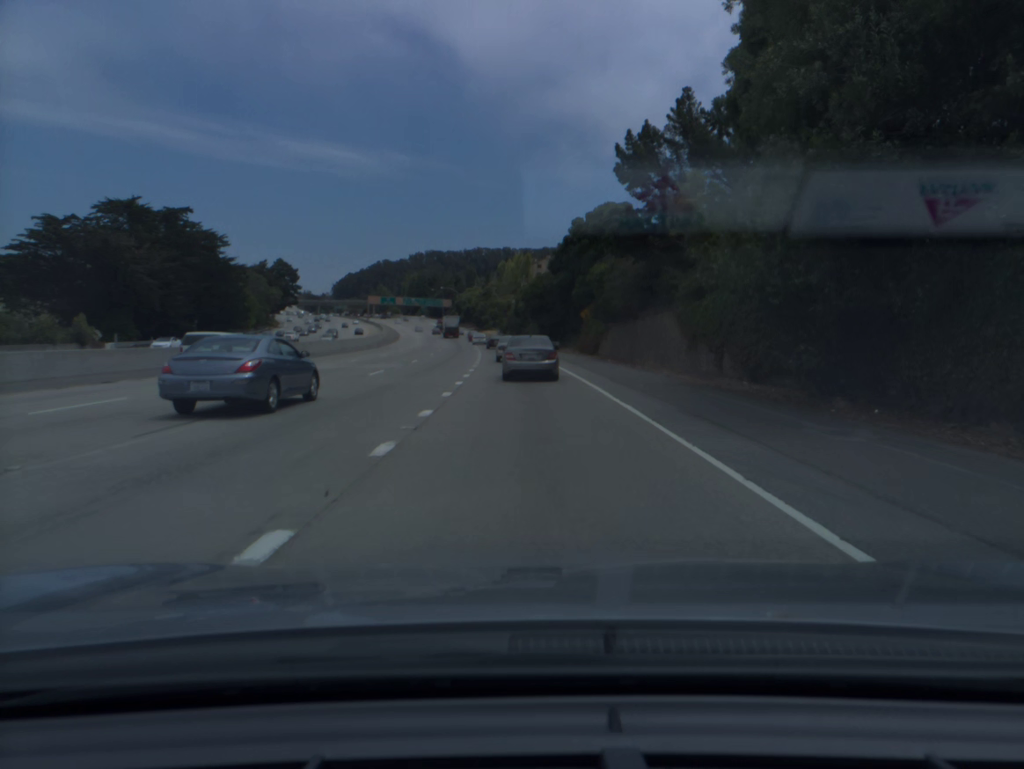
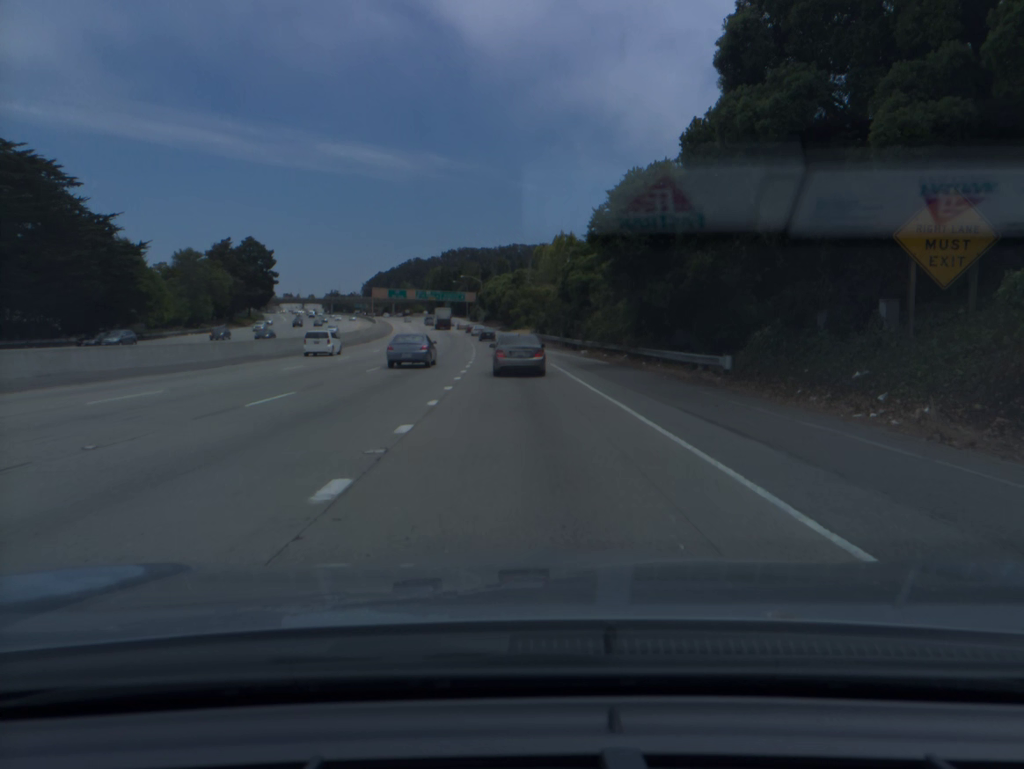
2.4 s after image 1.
(-1.3, +56.4) m; -3°
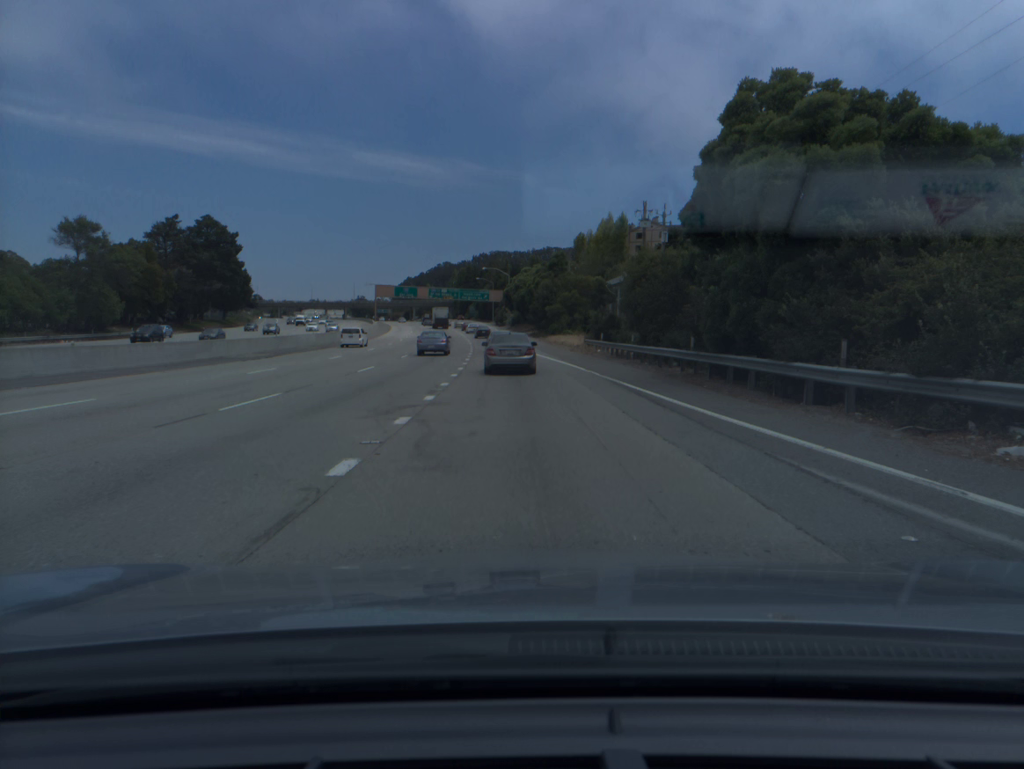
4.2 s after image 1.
(-0.9, +43.7) m; -2°
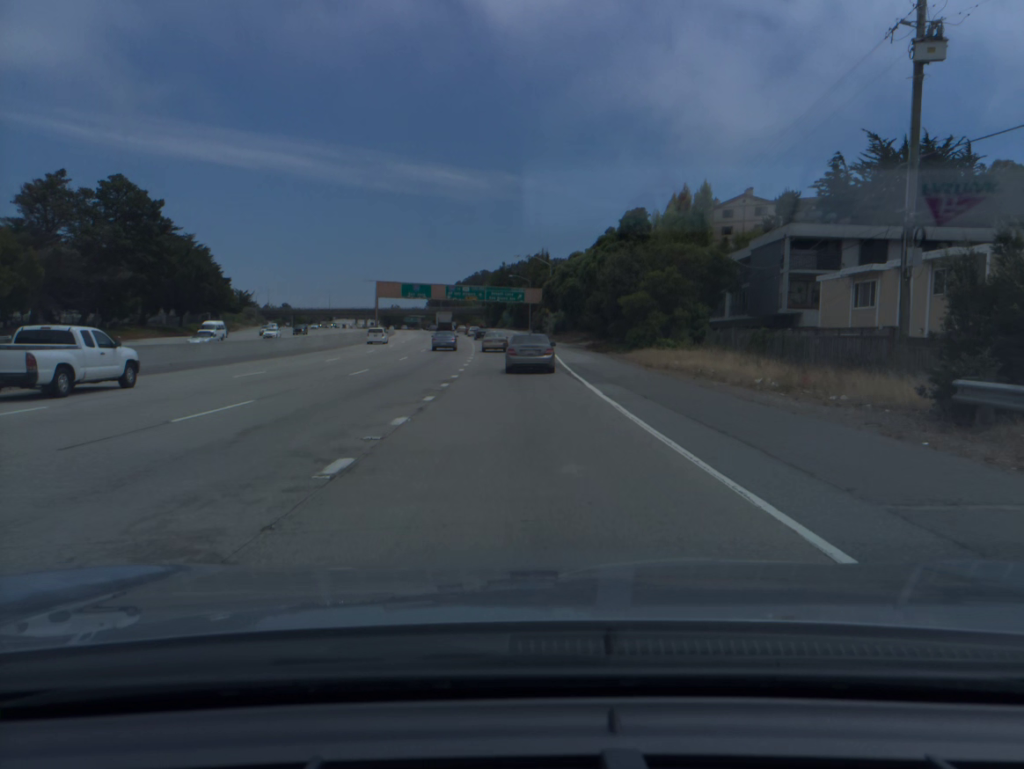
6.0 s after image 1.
(-1.0, +44.9) m; -3°
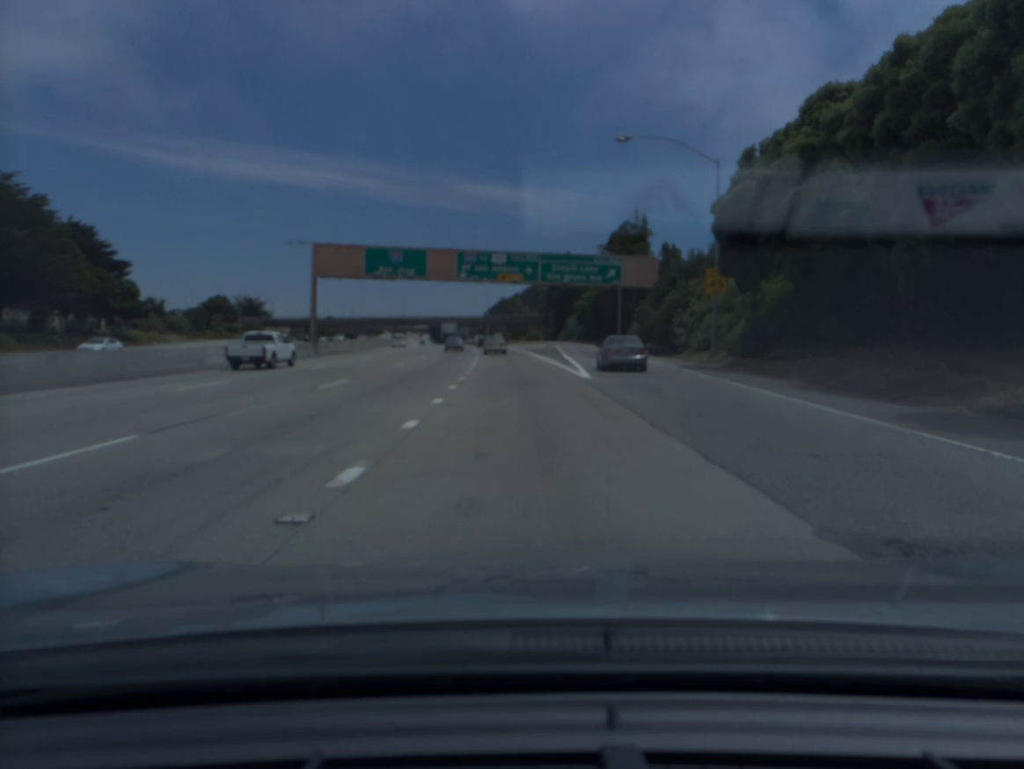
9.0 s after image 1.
(-3.1, +76.9) m; -4°
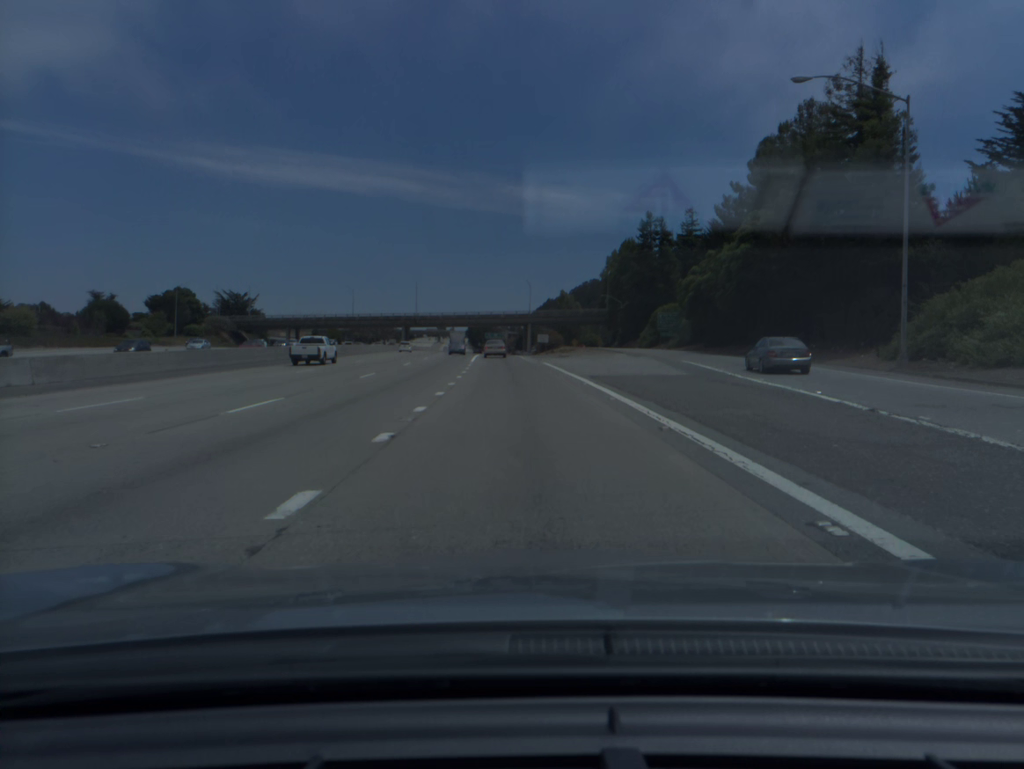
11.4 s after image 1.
(-1.7, +63.8) m; -3°
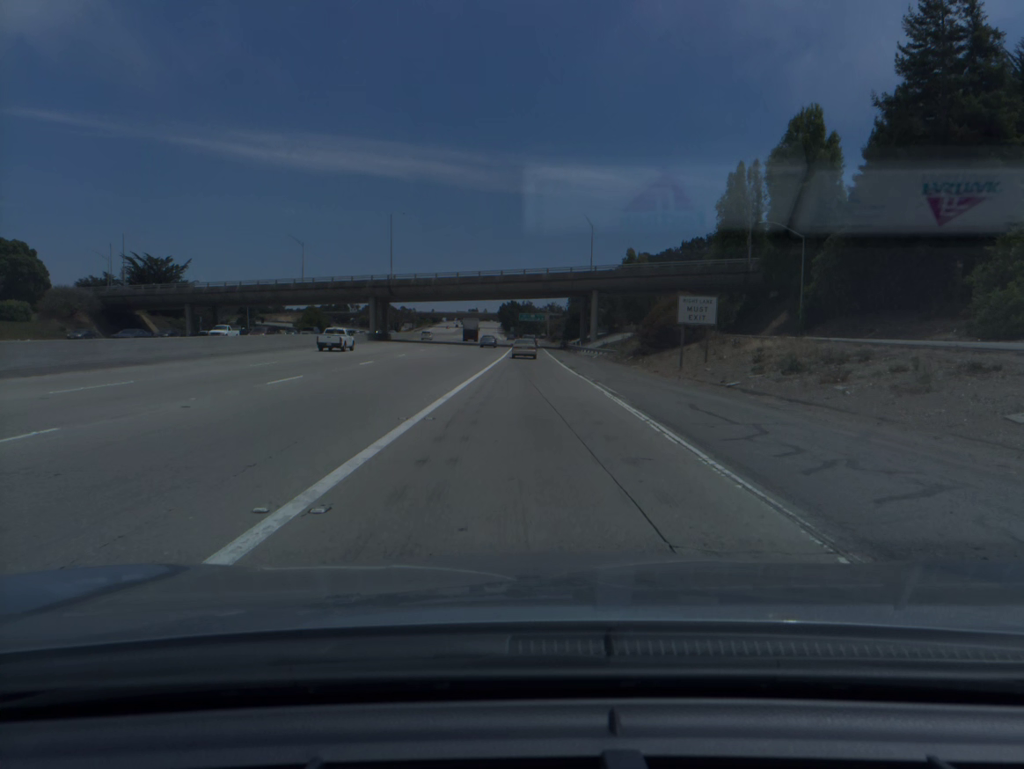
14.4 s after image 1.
(-2.7, +82.3) m; -3°
